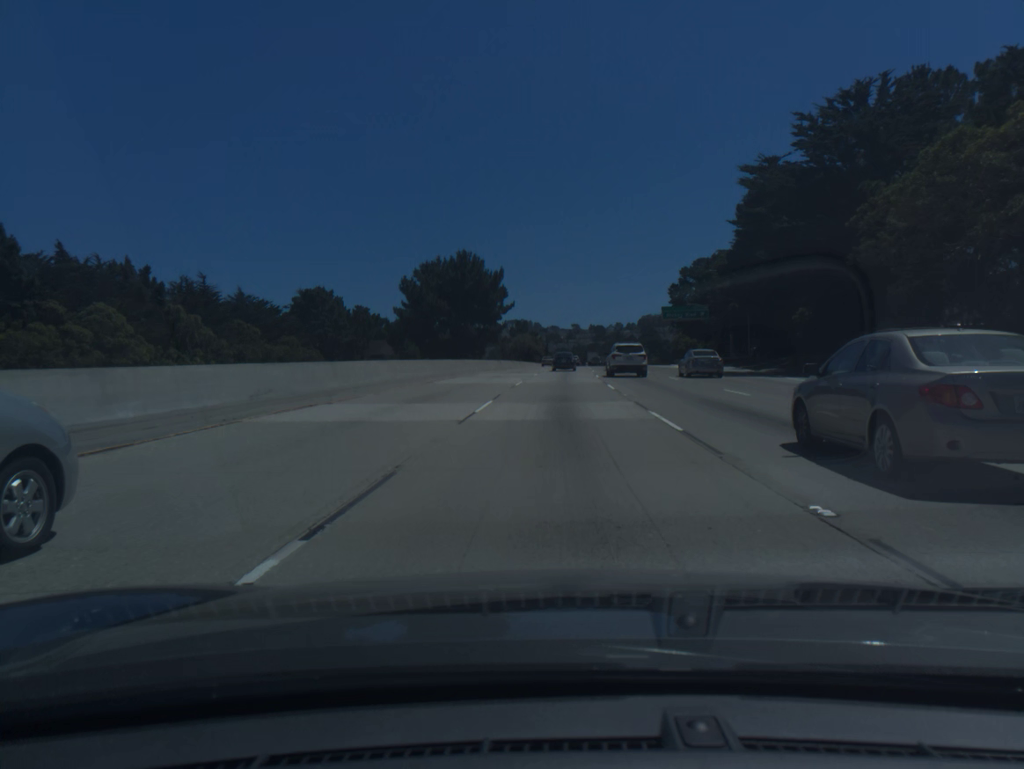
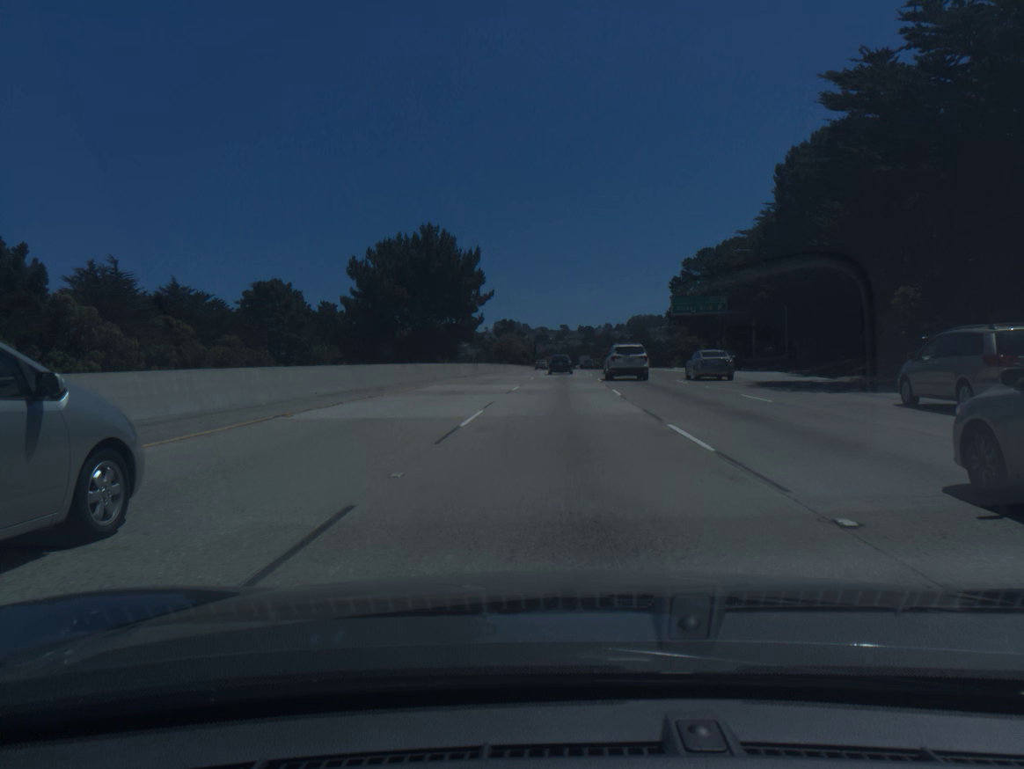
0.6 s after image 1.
(+0.1, +17.3) m; +1°
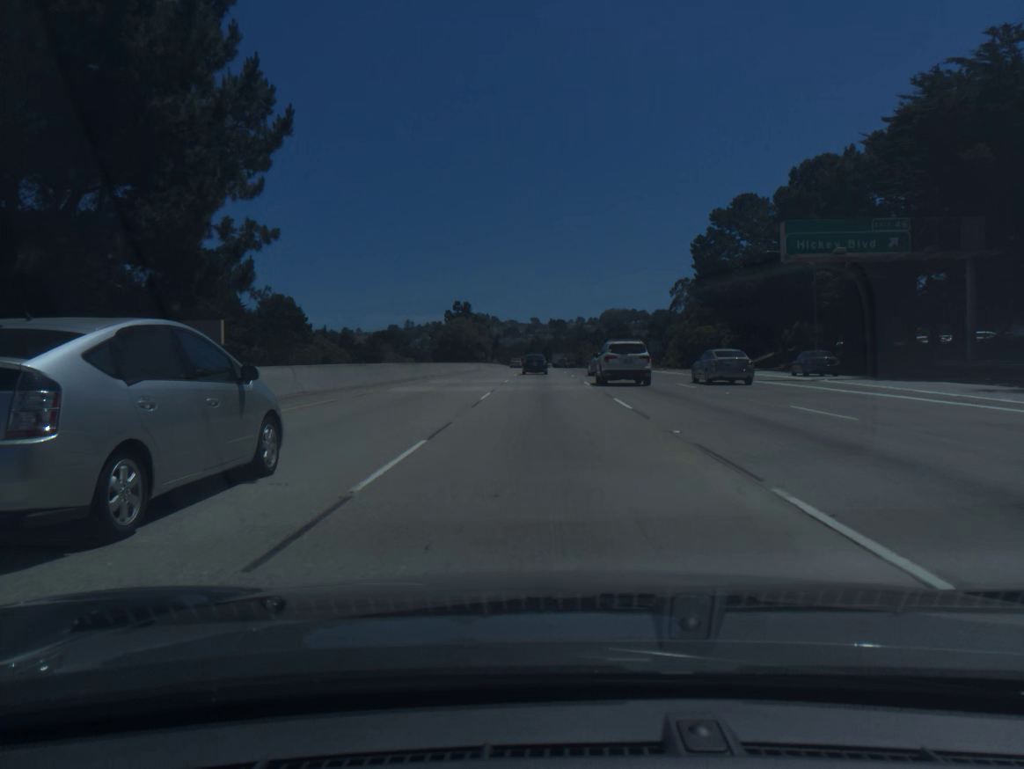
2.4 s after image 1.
(+1.1, +51.1) m; +2°
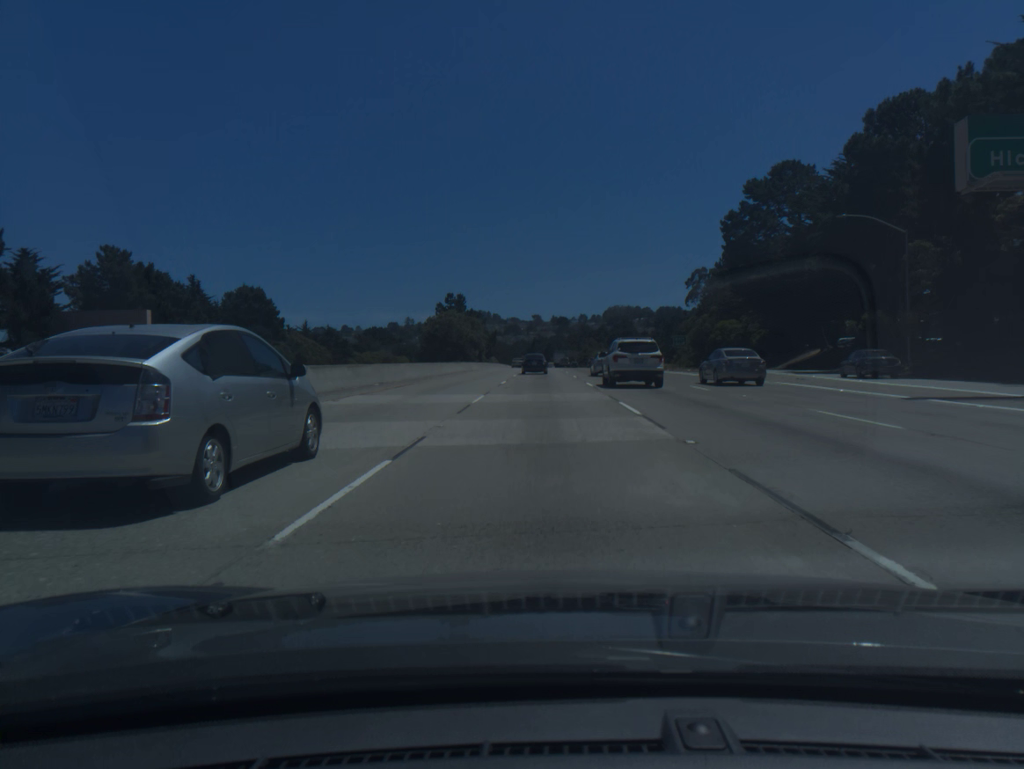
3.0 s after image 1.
(0.0, +16.7) m; 0°
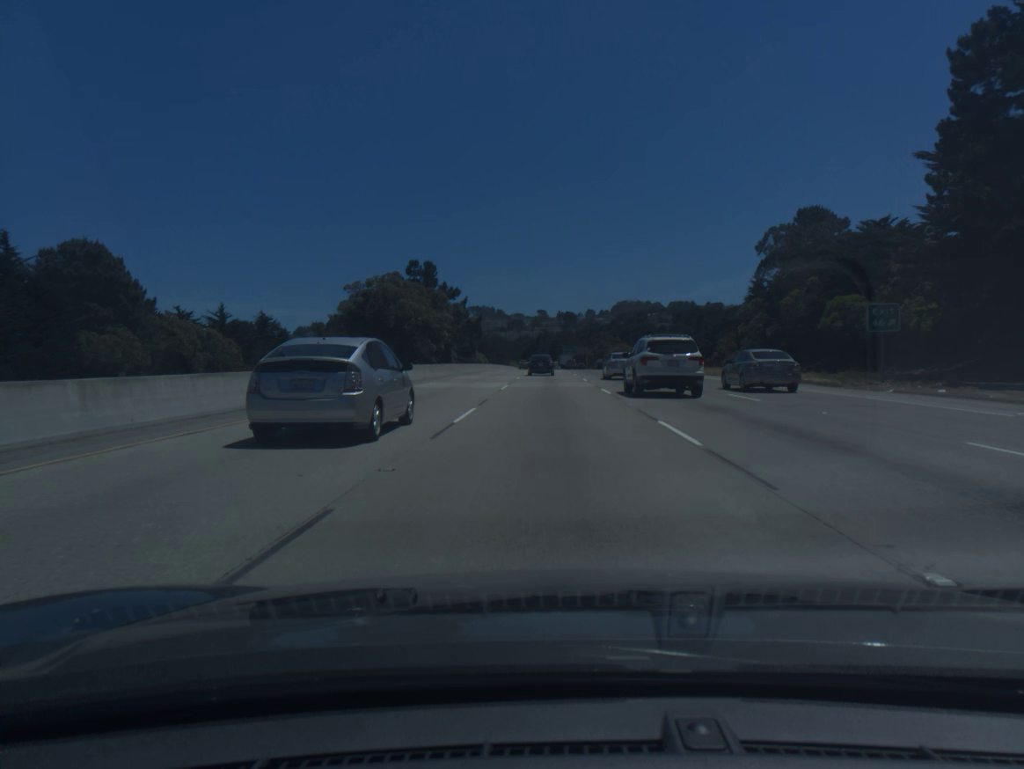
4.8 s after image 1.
(-0.3, +49.3) m; 0°
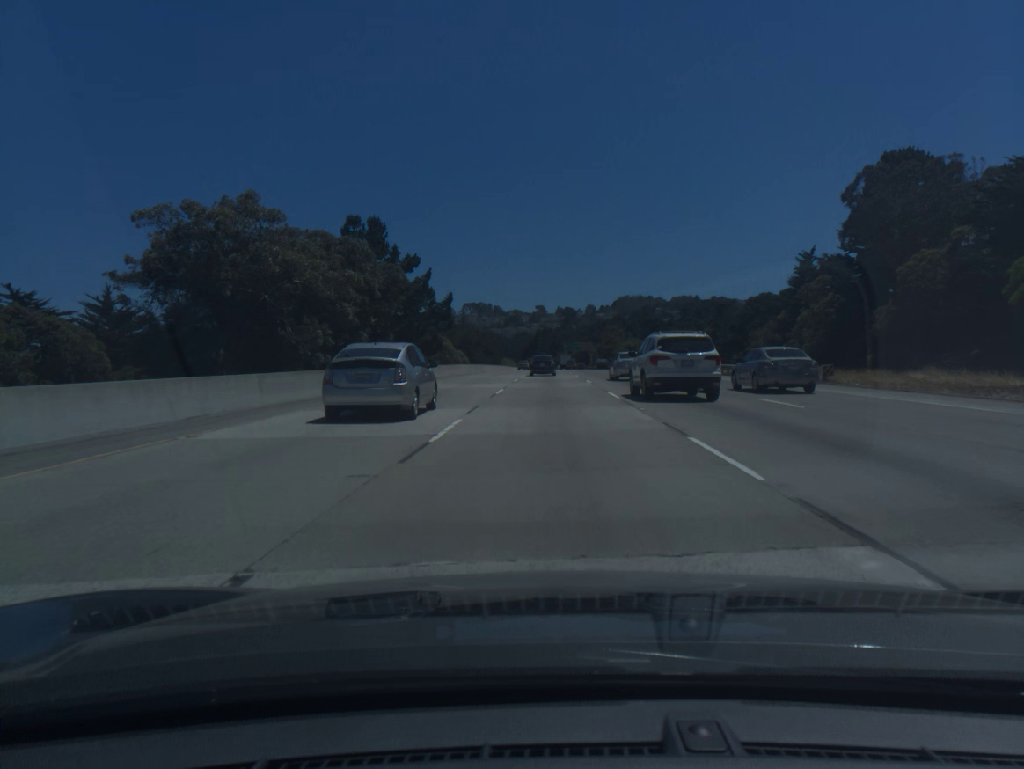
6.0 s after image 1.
(0.0, +32.4) m; 0°
